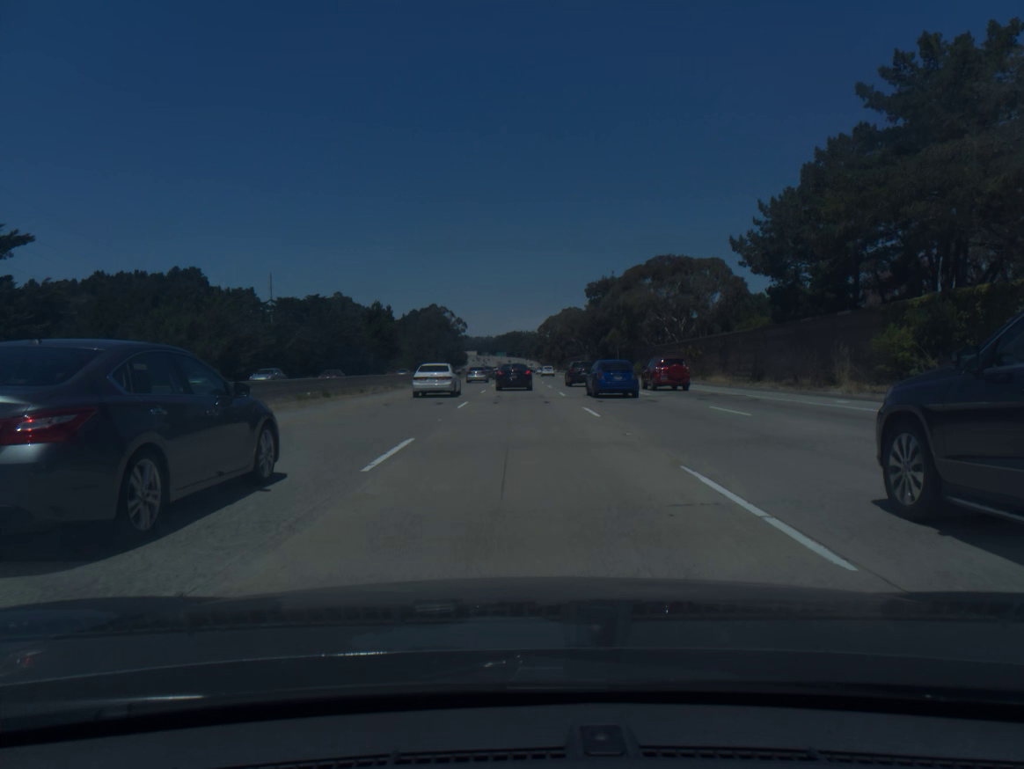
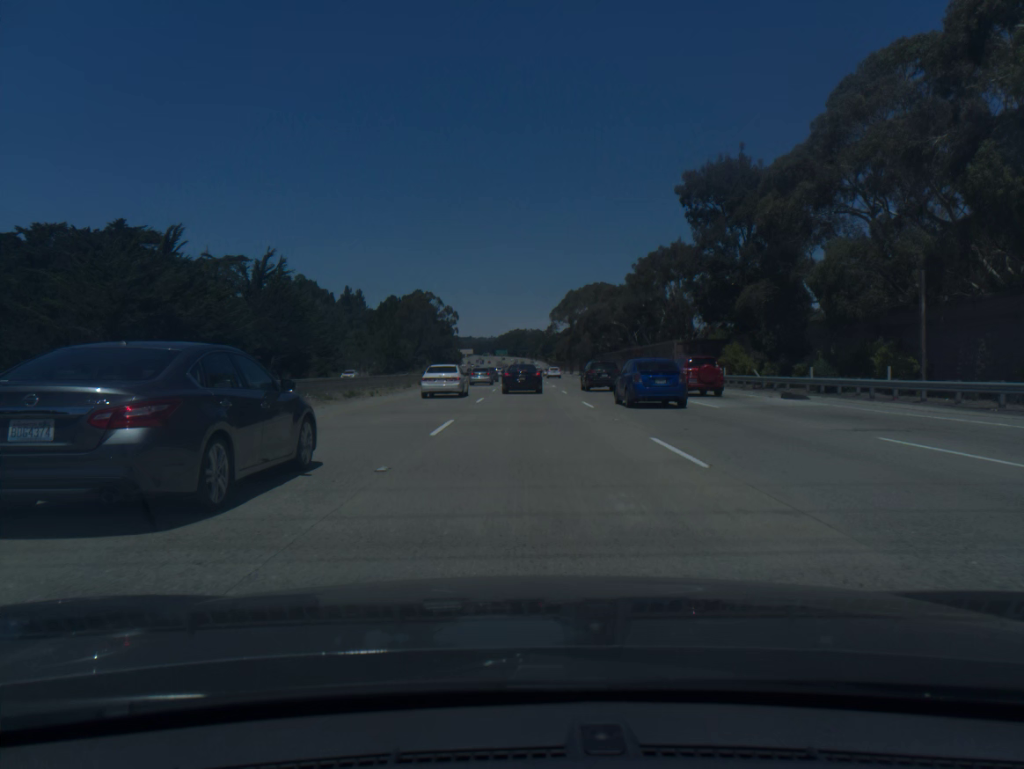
(-0.2, +83.2) m; 0°
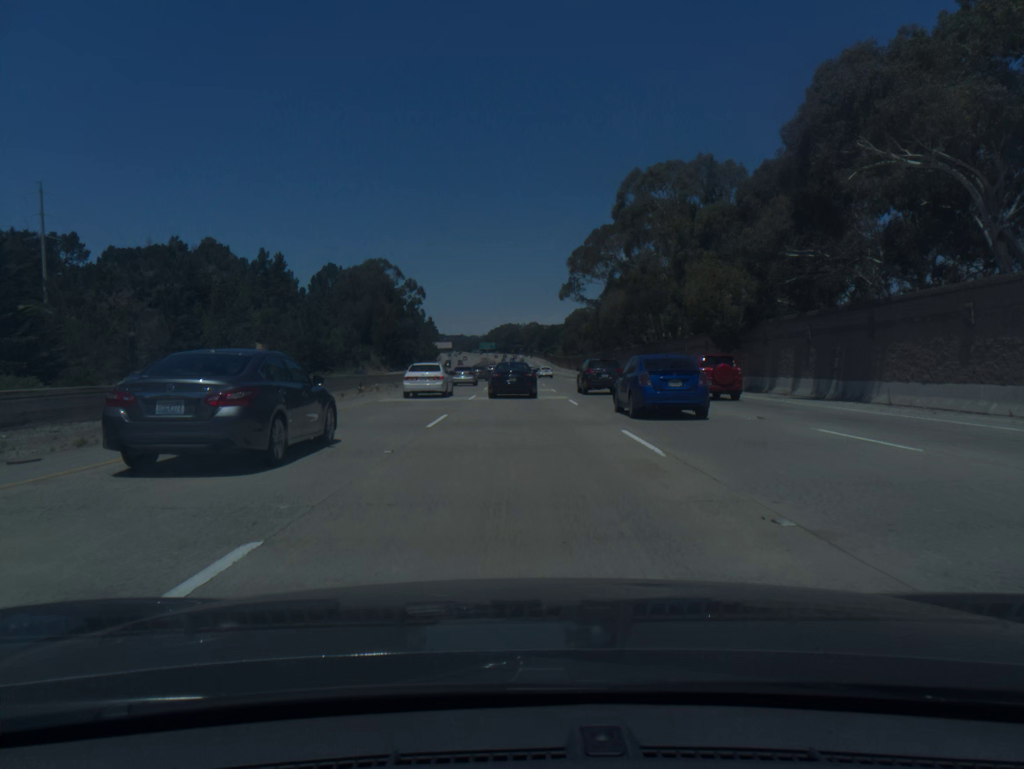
(+0.6, +100.4) m; +1°
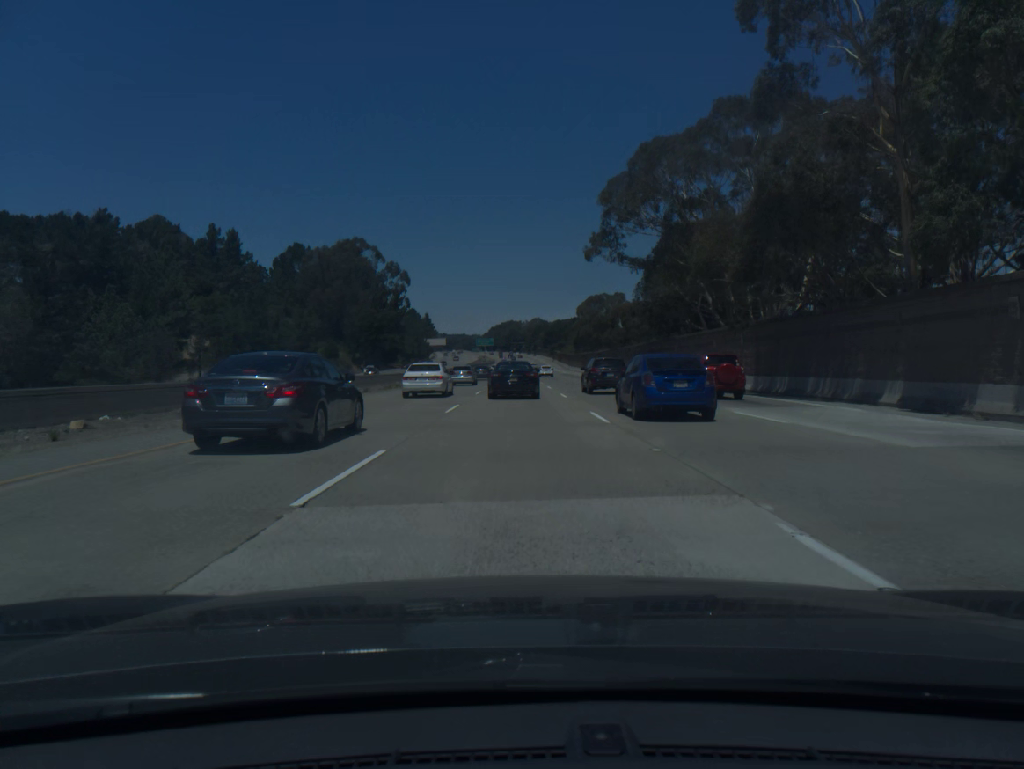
(-0.1, +38.6) m; 0°
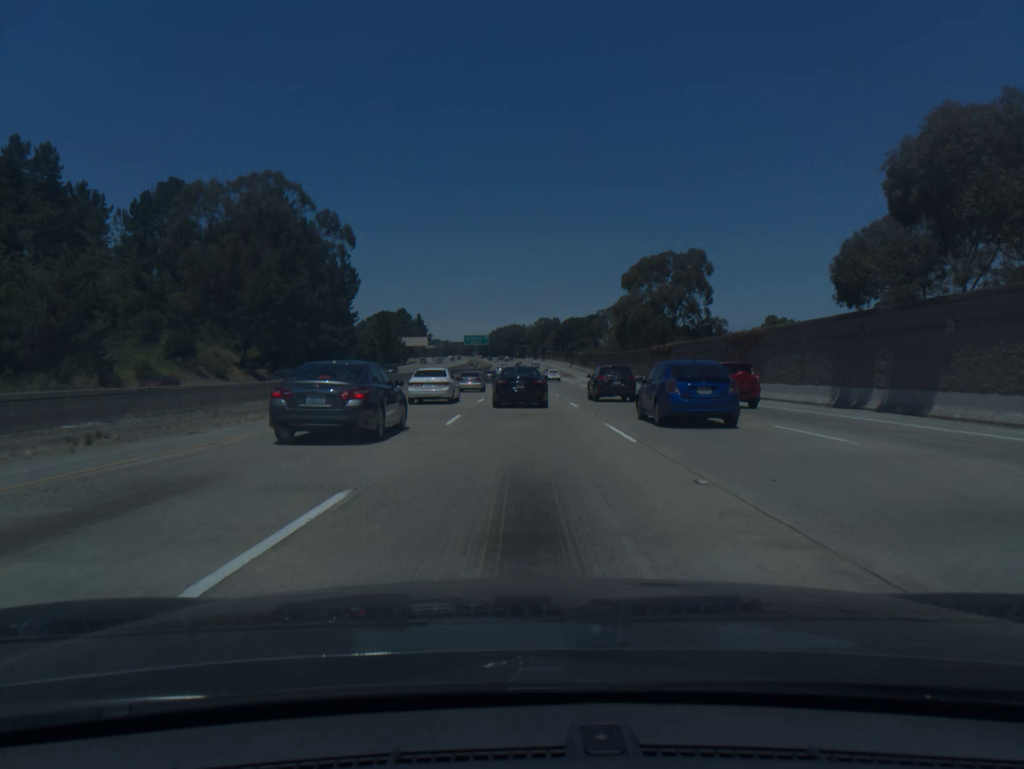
(-0.3, +75.8) m; 0°
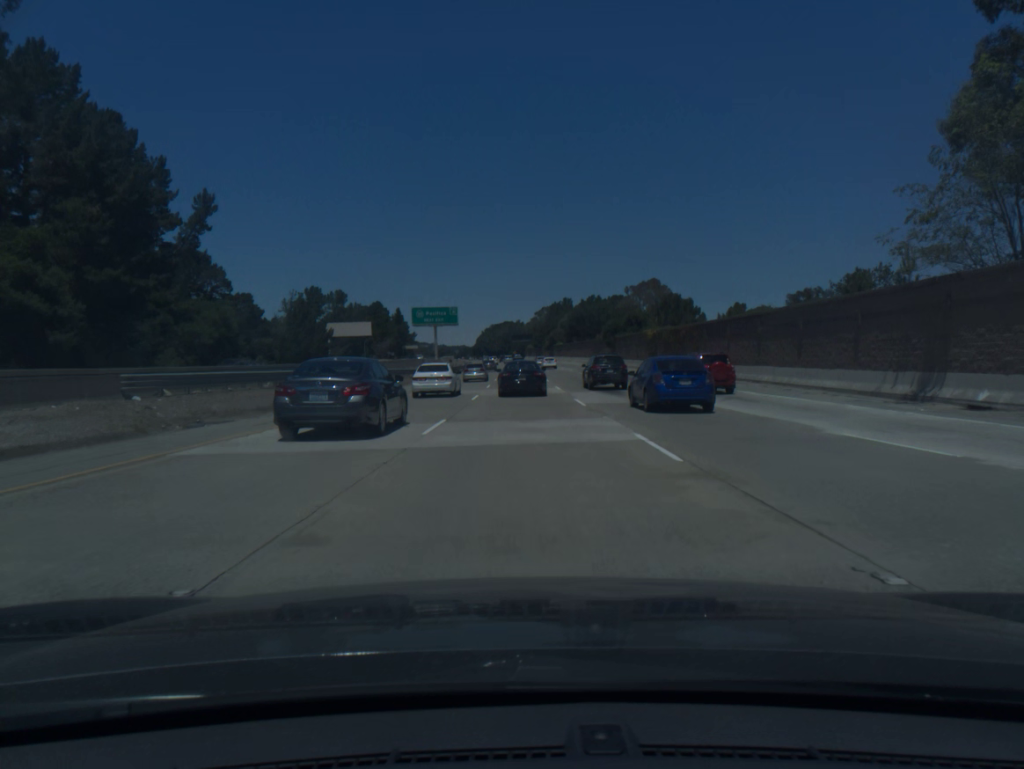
(+0.4, +91.4) m; 0°
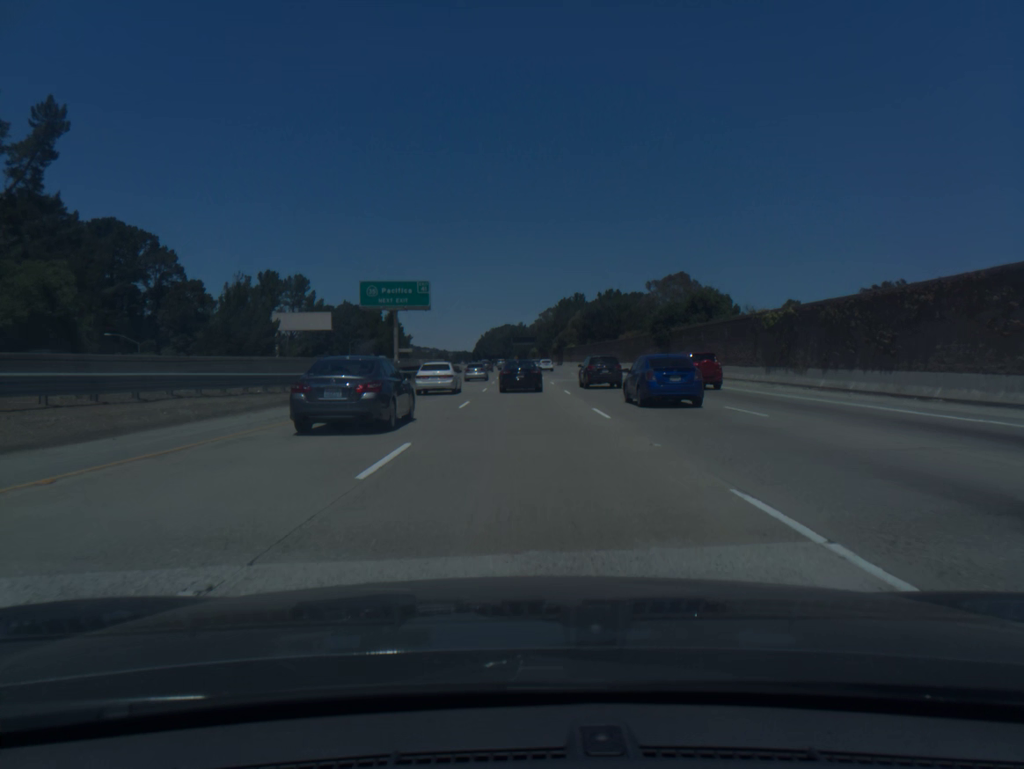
(-0.1, +35.7) m; 0°
